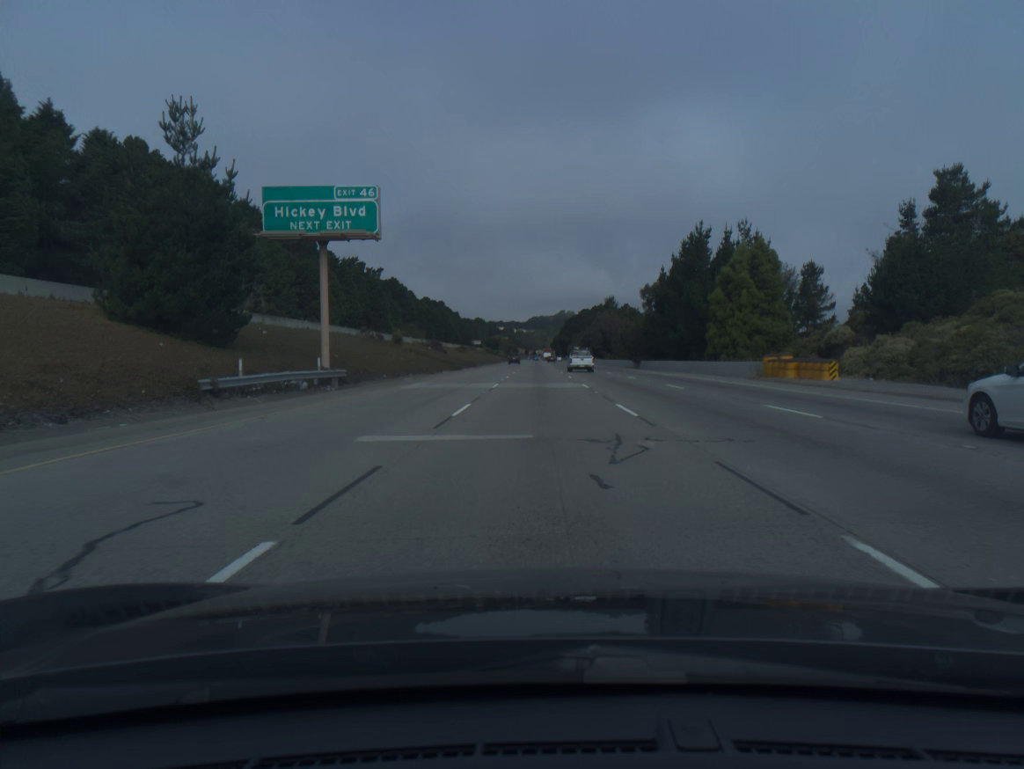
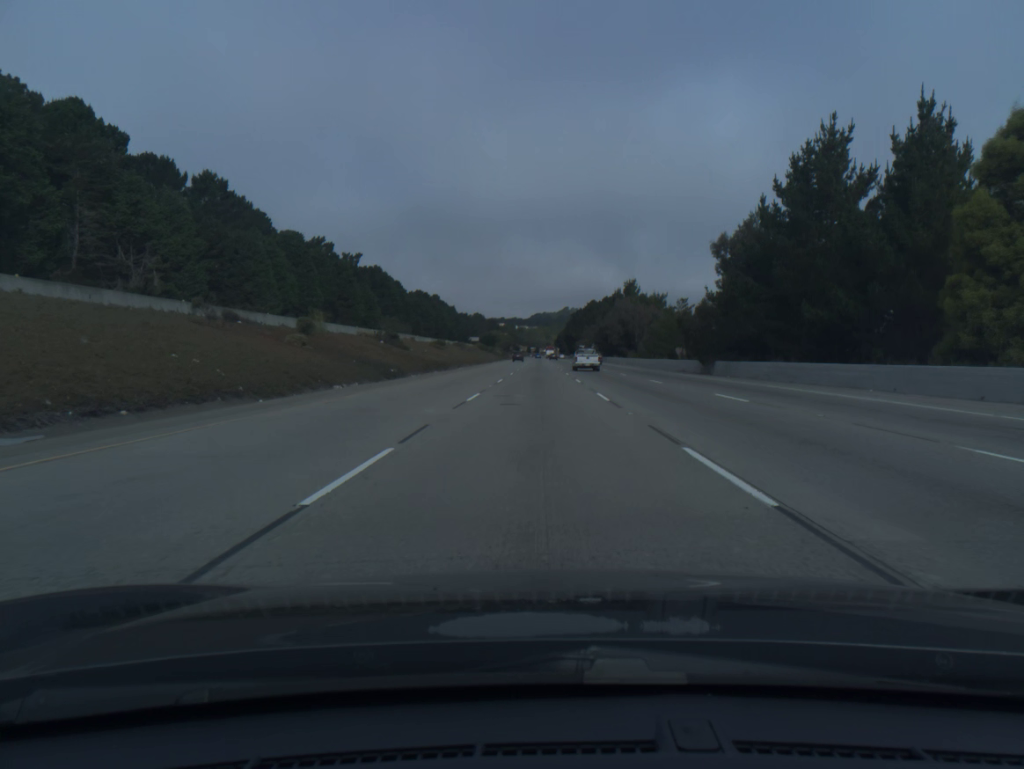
(0.0, +38.7) m; 0°
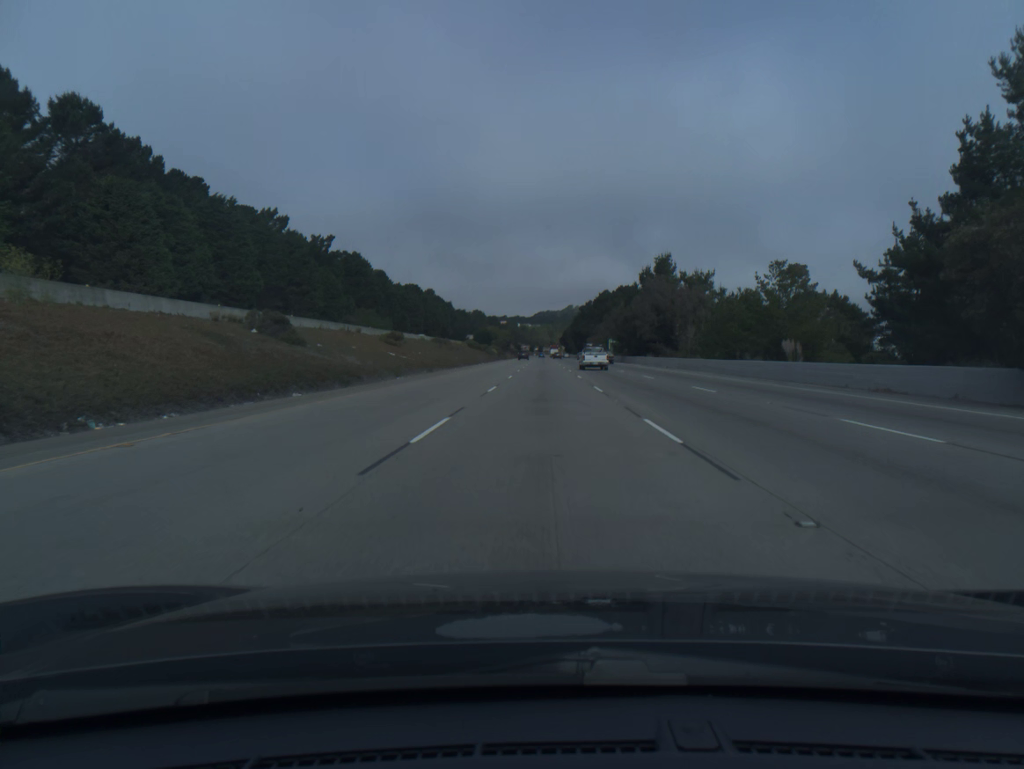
(-0.1, +39.3) m; 0°
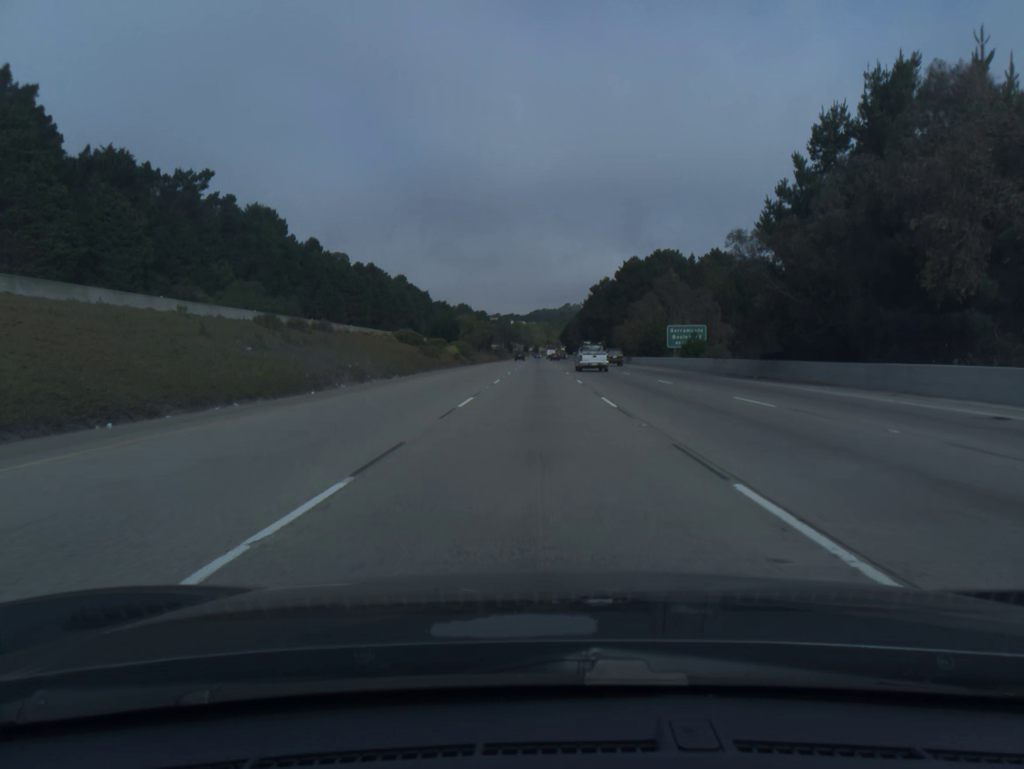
(+0.3, +80.1) m; 0°
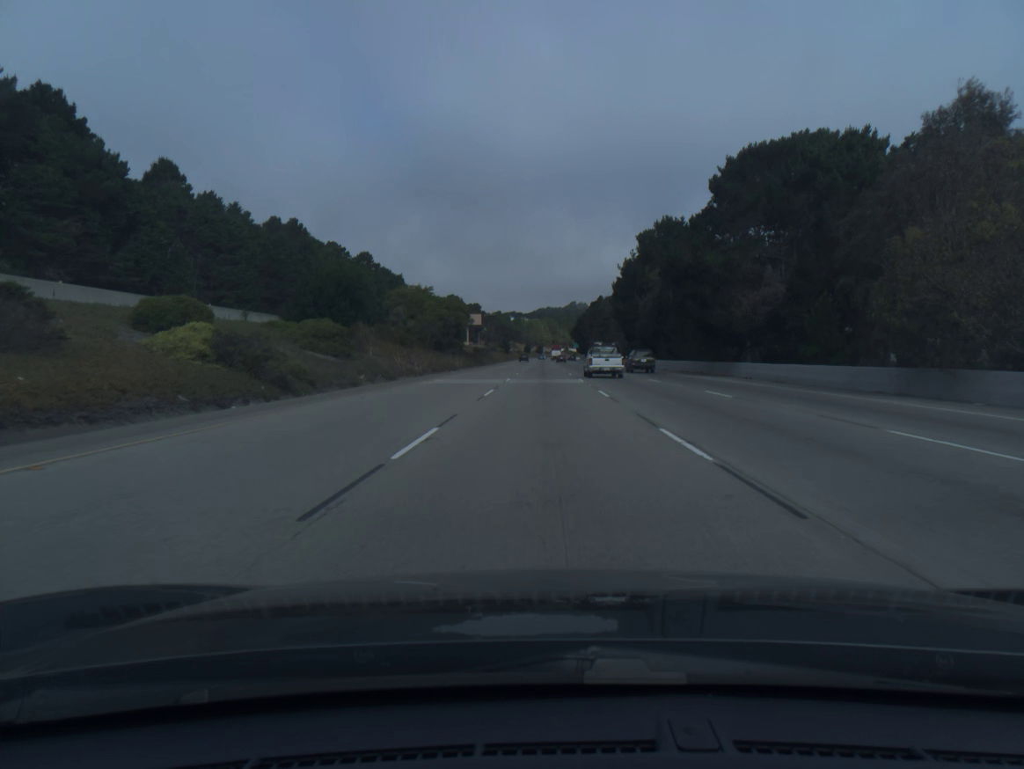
(-0.3, +82.0) m; 0°
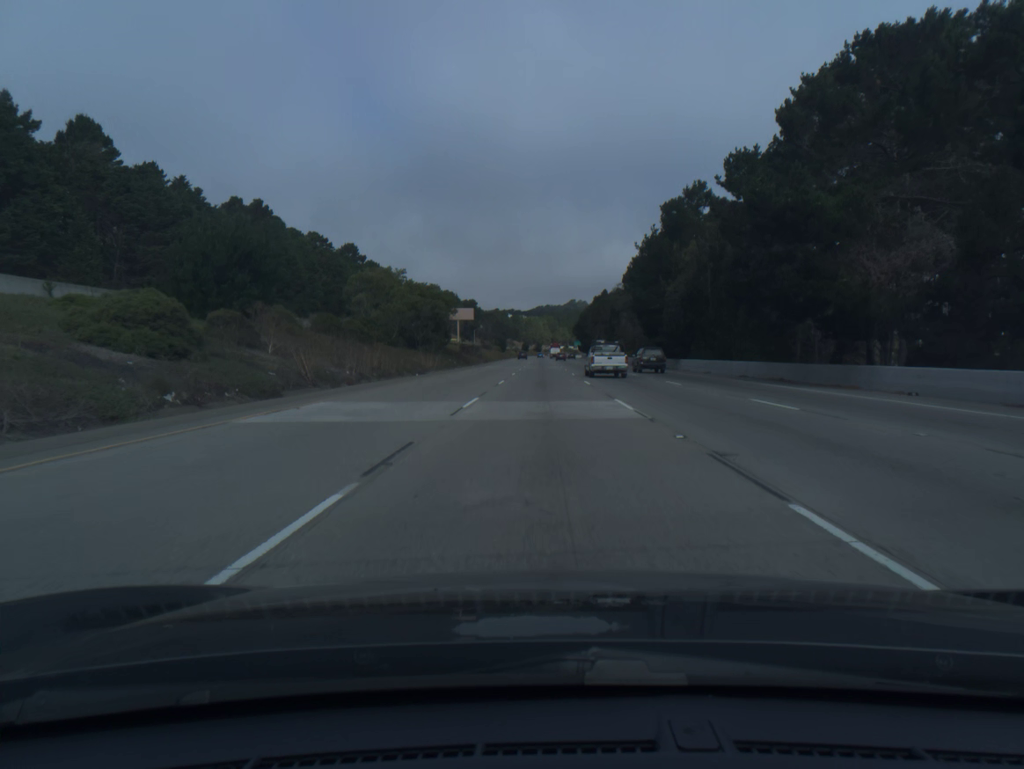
(0.0, +20.8) m; 0°
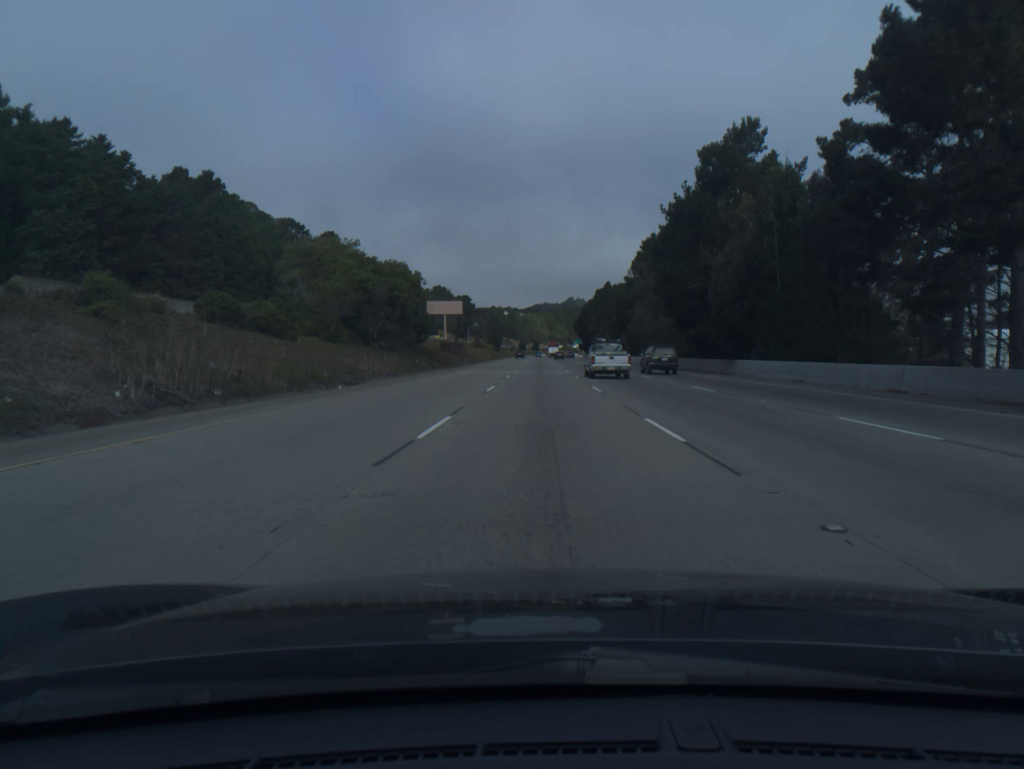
(0.0, +21.0) m; 0°
